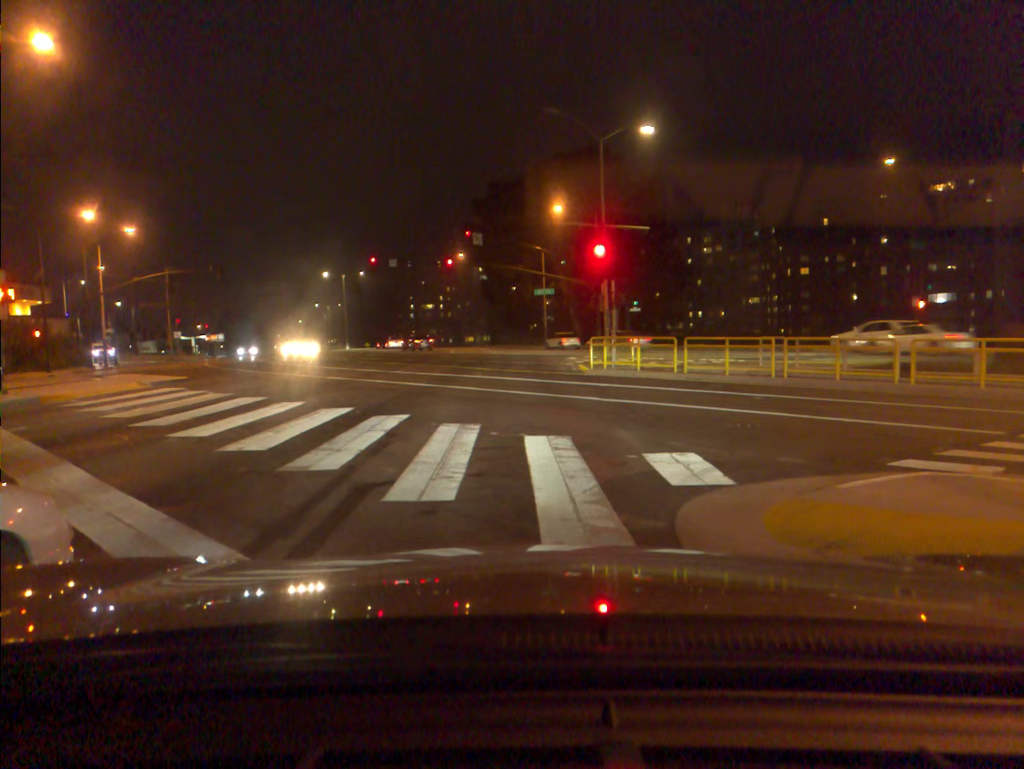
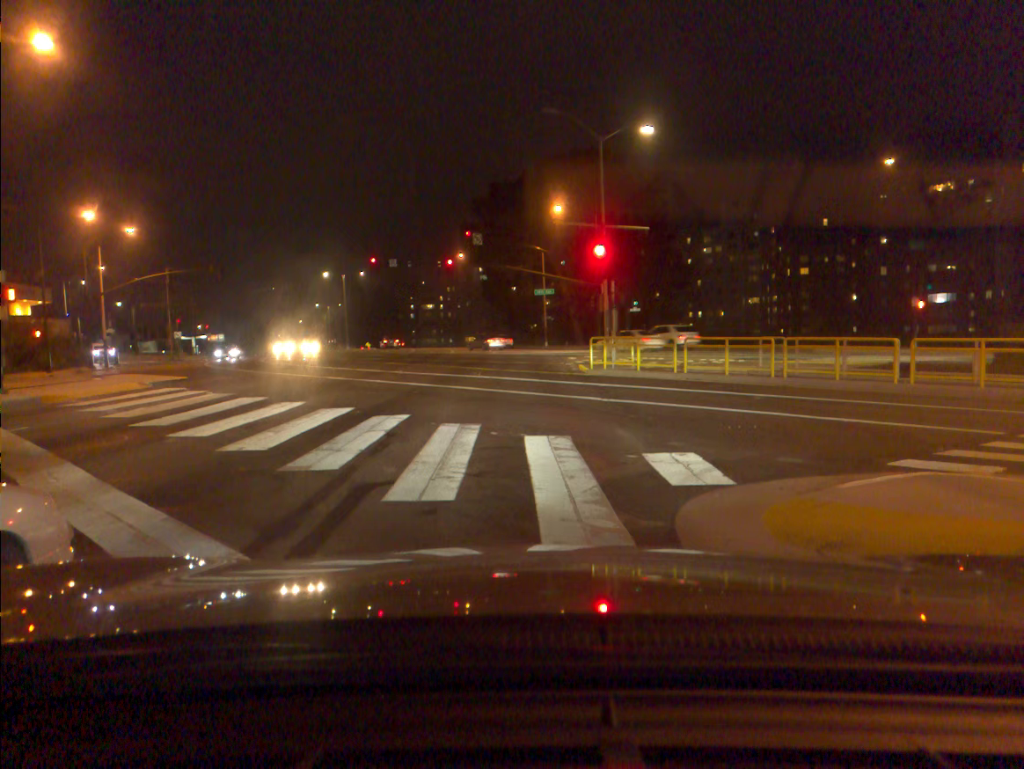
(0.0, 0.0) m; 0°
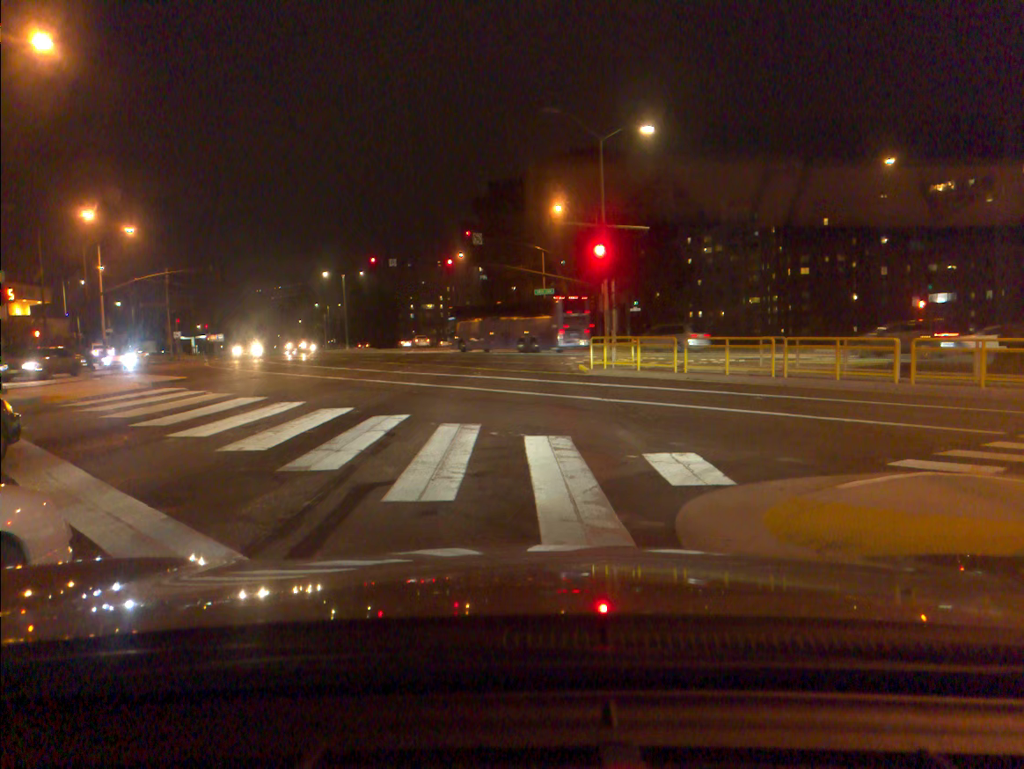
(0.0, 0.0) m; 0°
